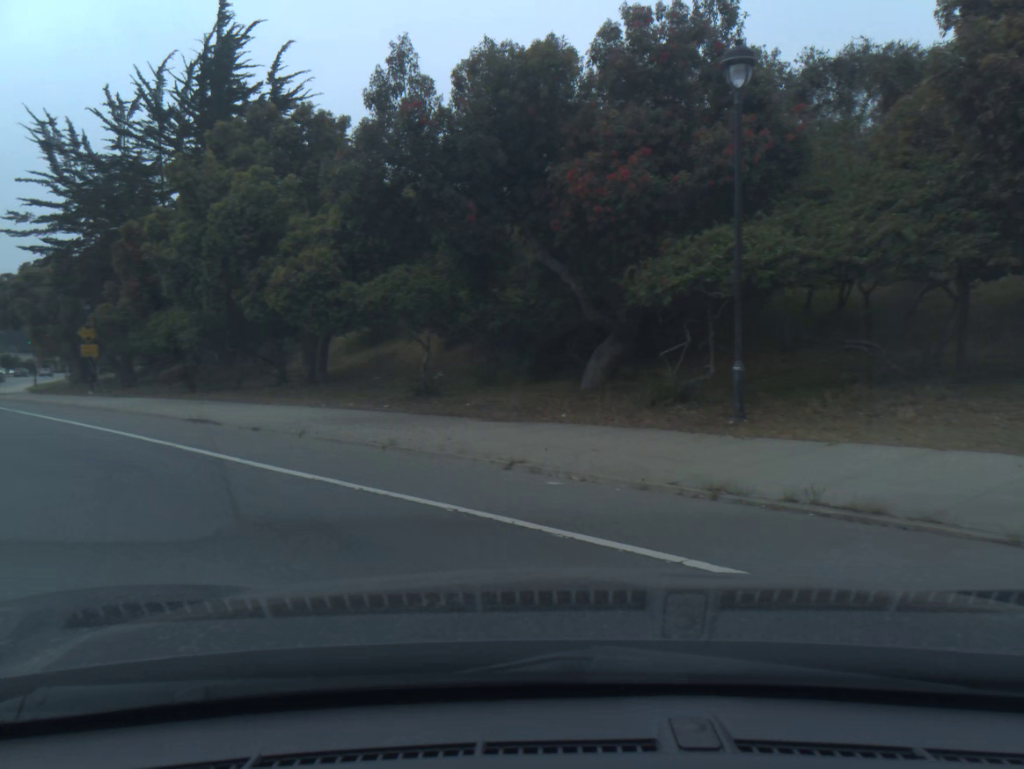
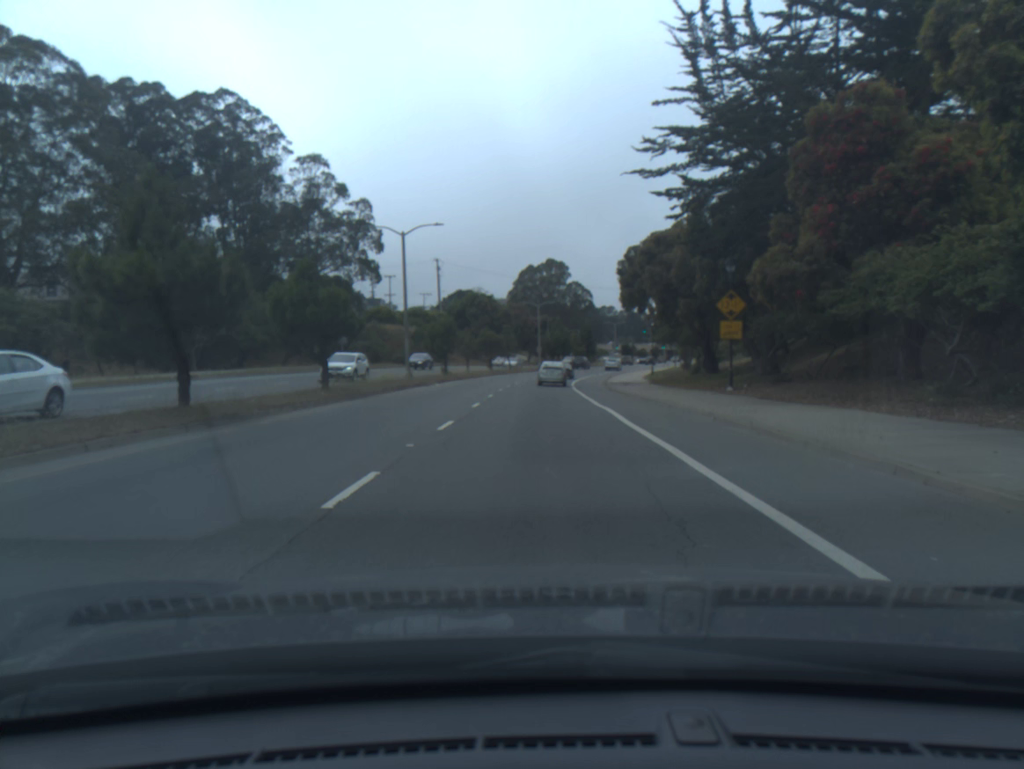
(-7.7, +18.2) m; -29°
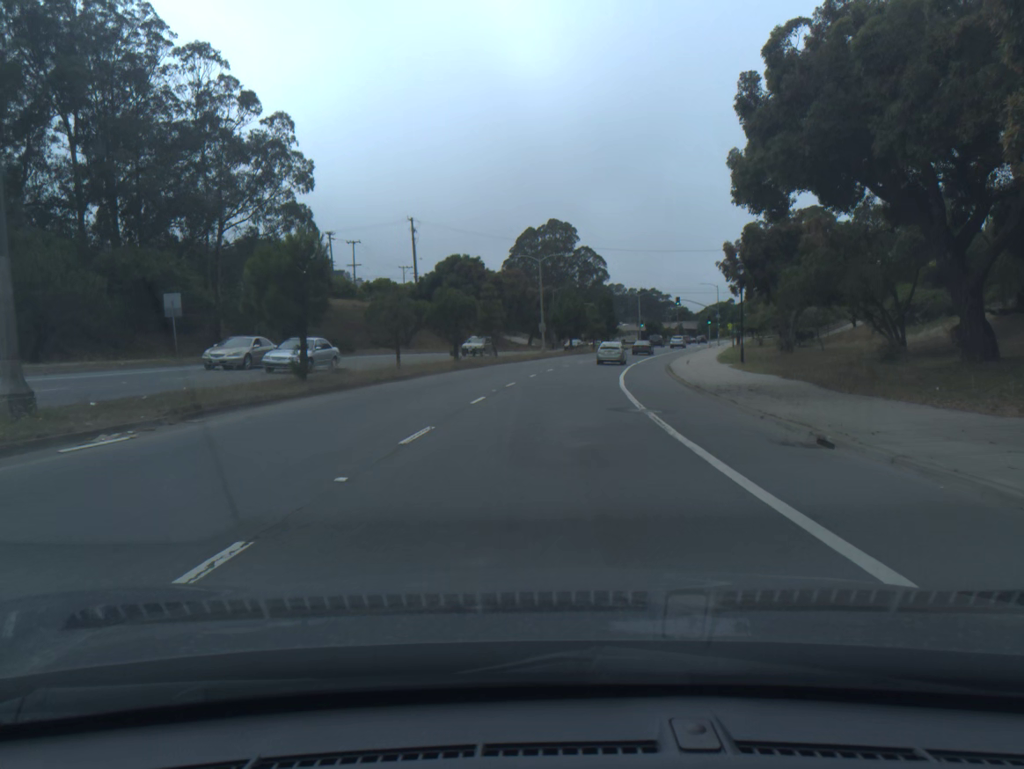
(-0.1, +32.9) m; 0°
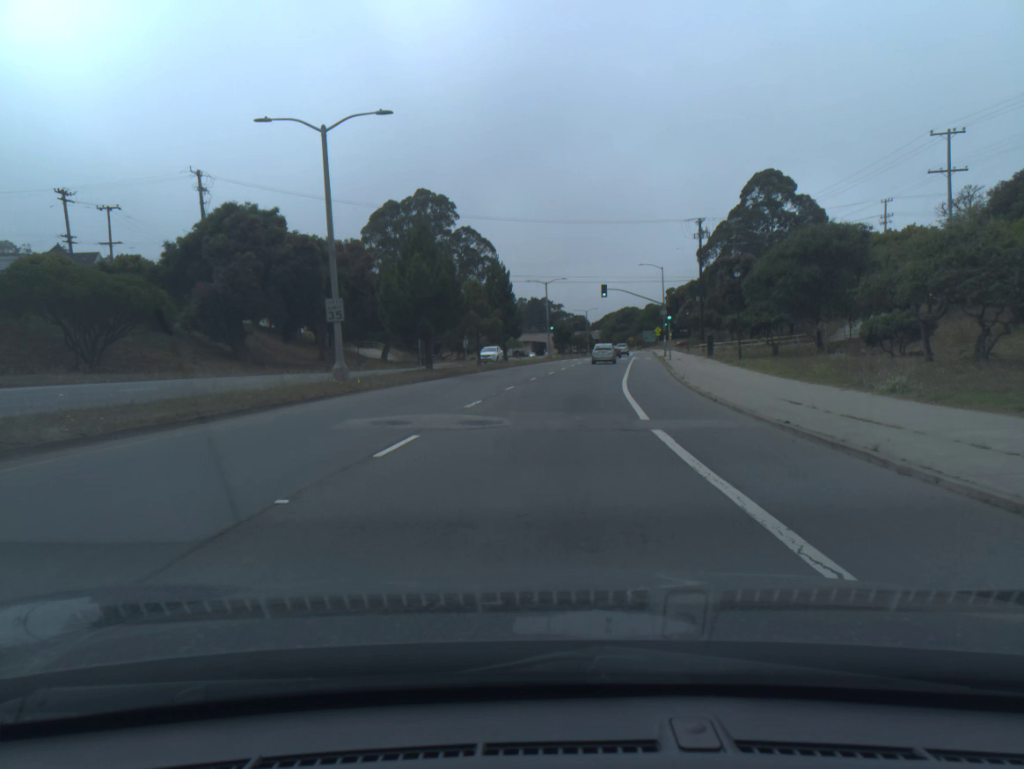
(+2.9, +43.9) m; +8°
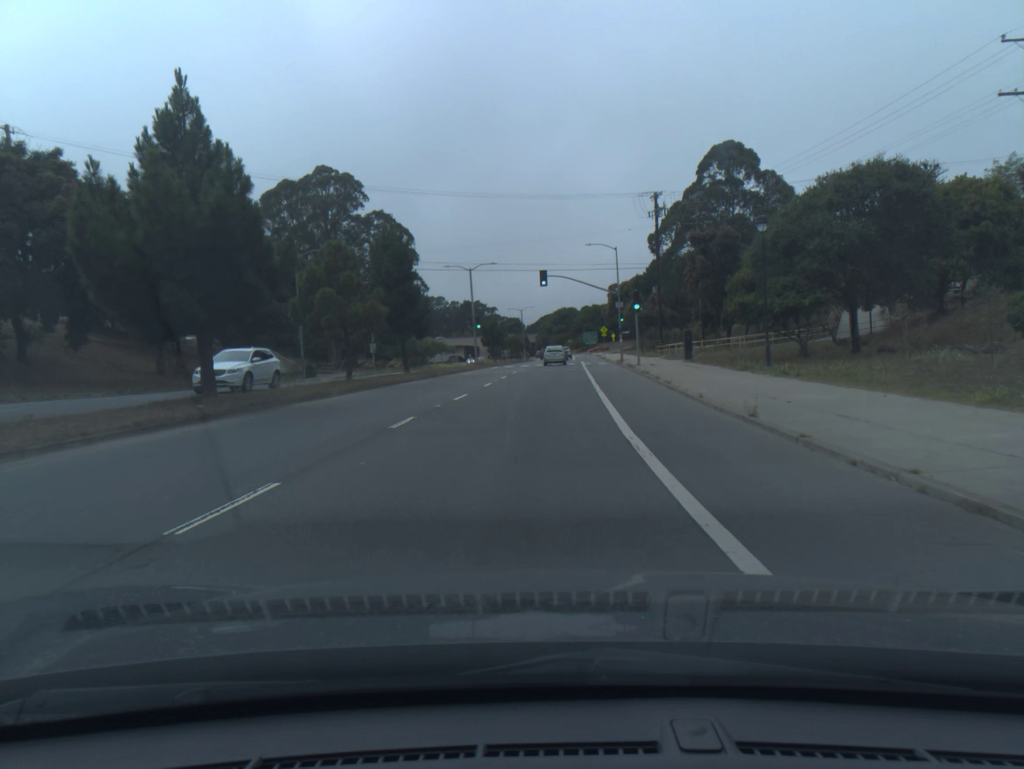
(+0.8, +18.5) m; +5°
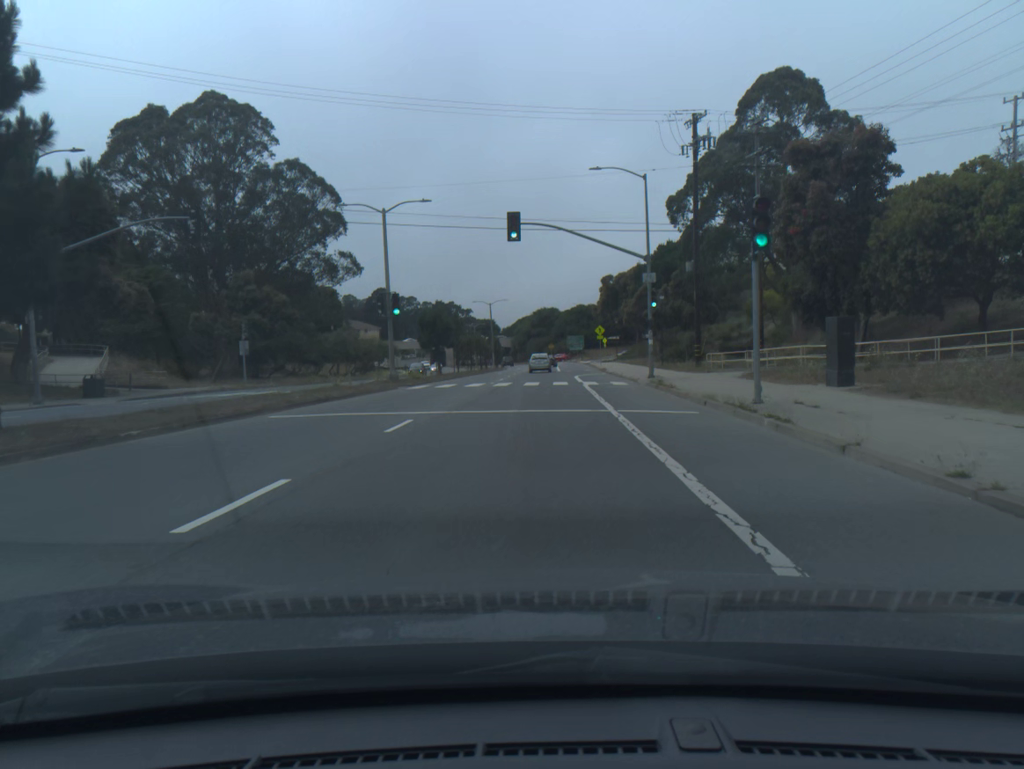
(+0.4, +28.9) m; +1°
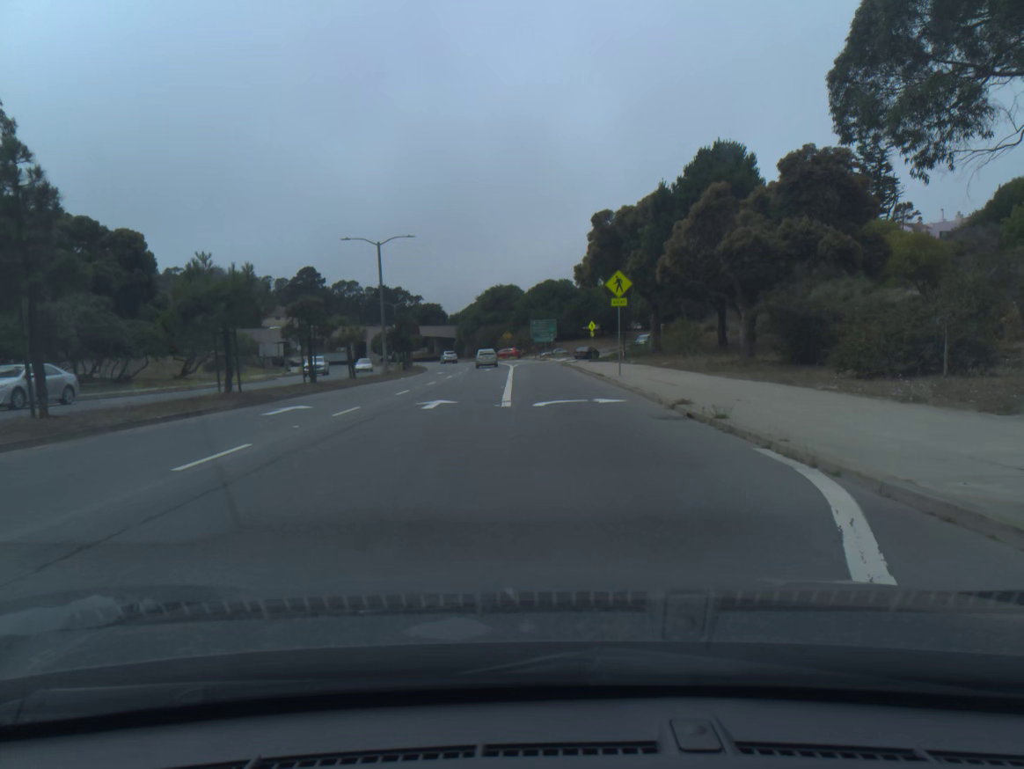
(+1.4, +48.5) m; +3°
